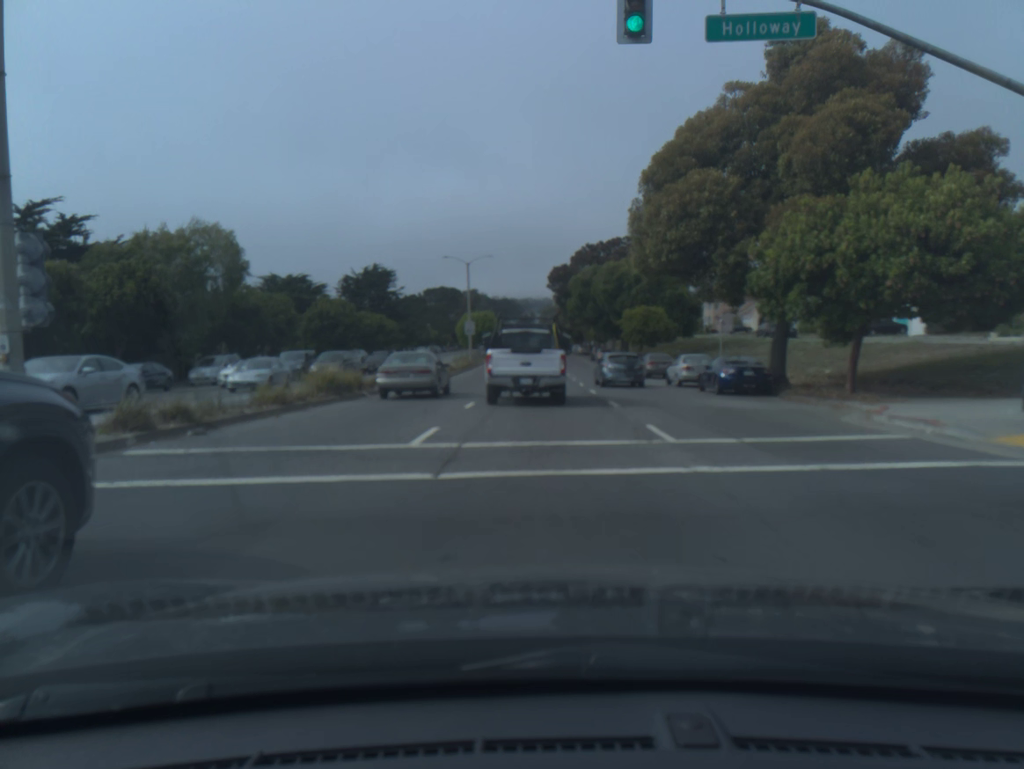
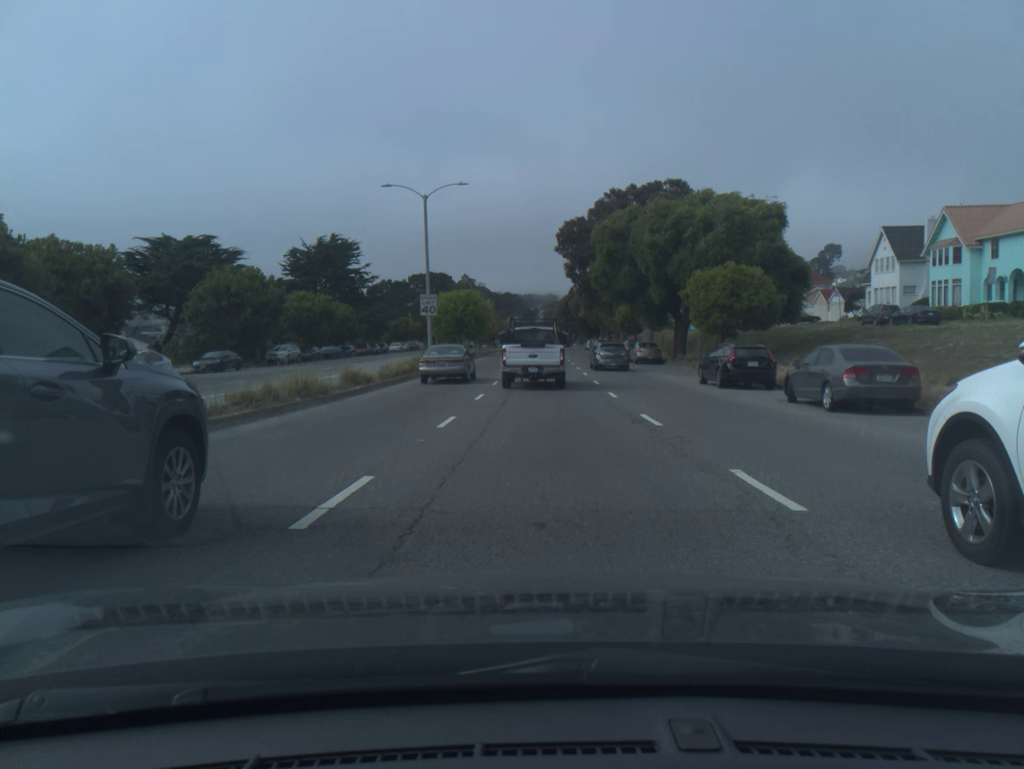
(-0.1, +27.4) m; 0°
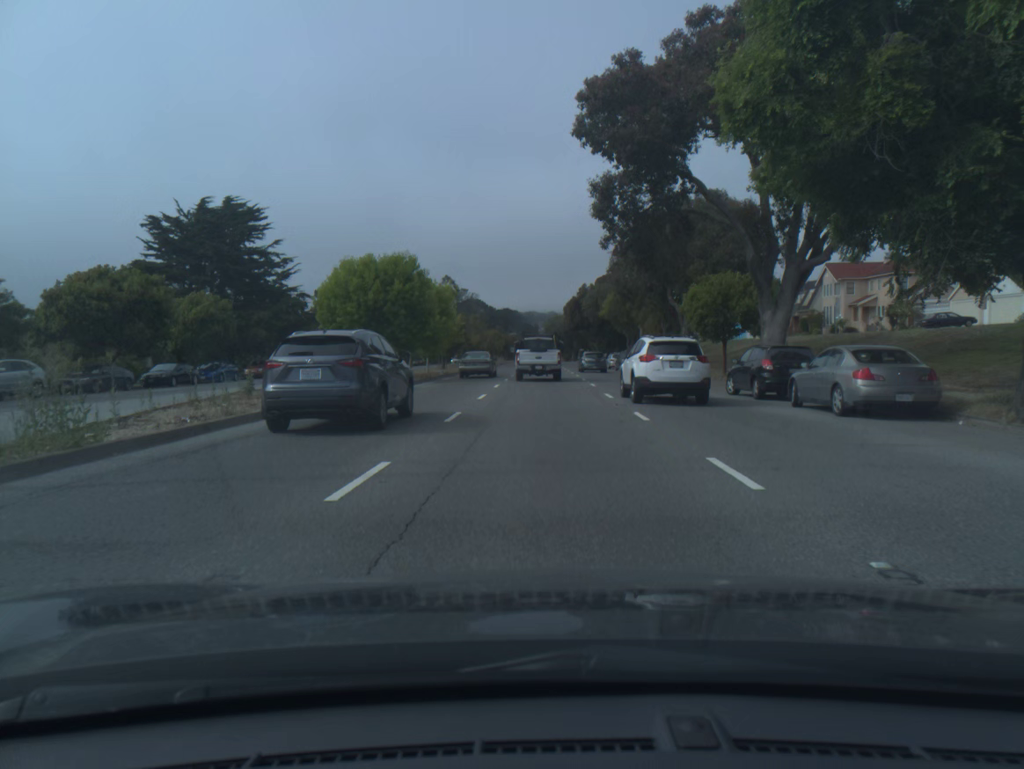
(+0.1, +35.4) m; 0°
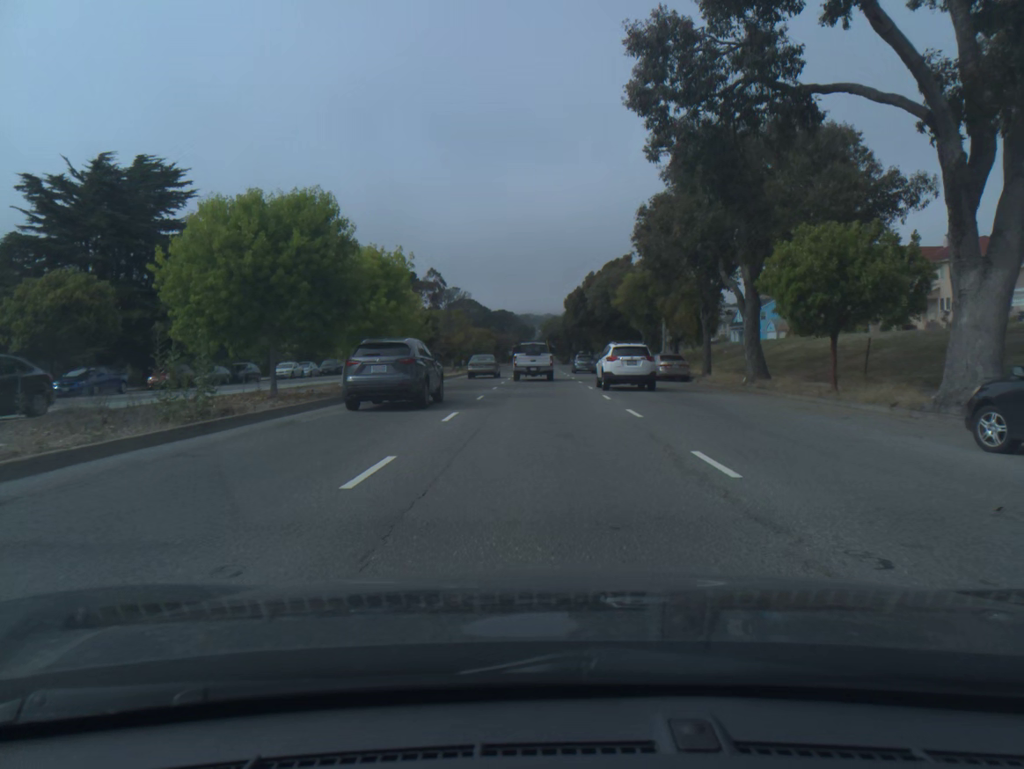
(0.0, +14.1) m; 0°
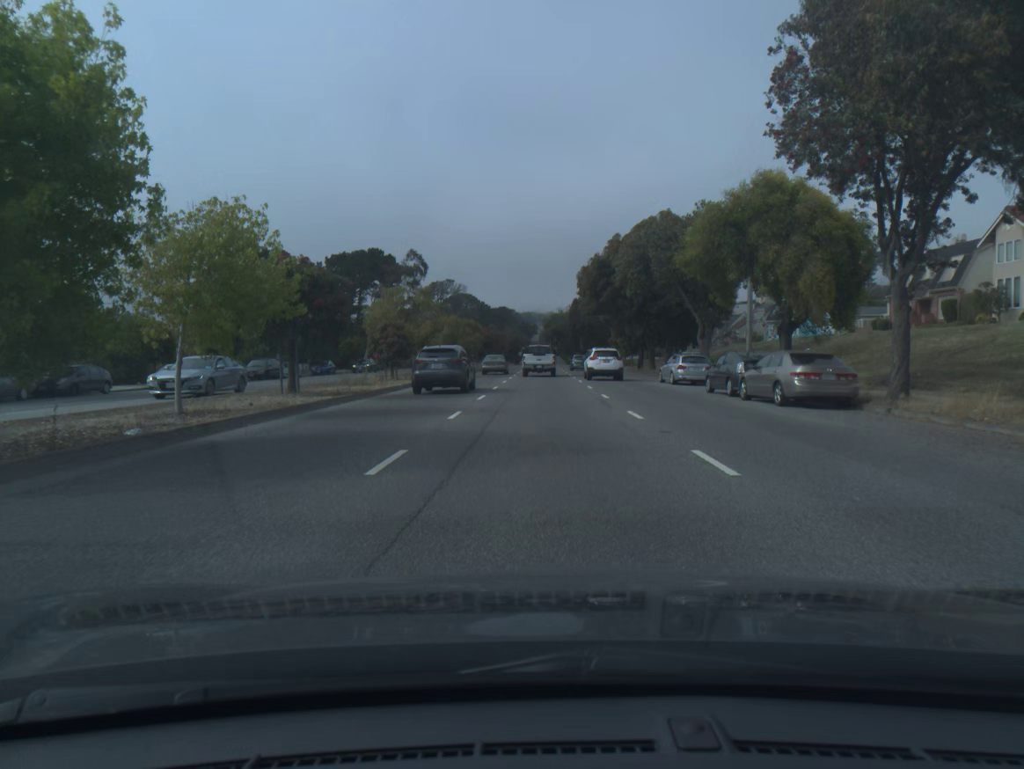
(0.0, +21.2) m; 0°
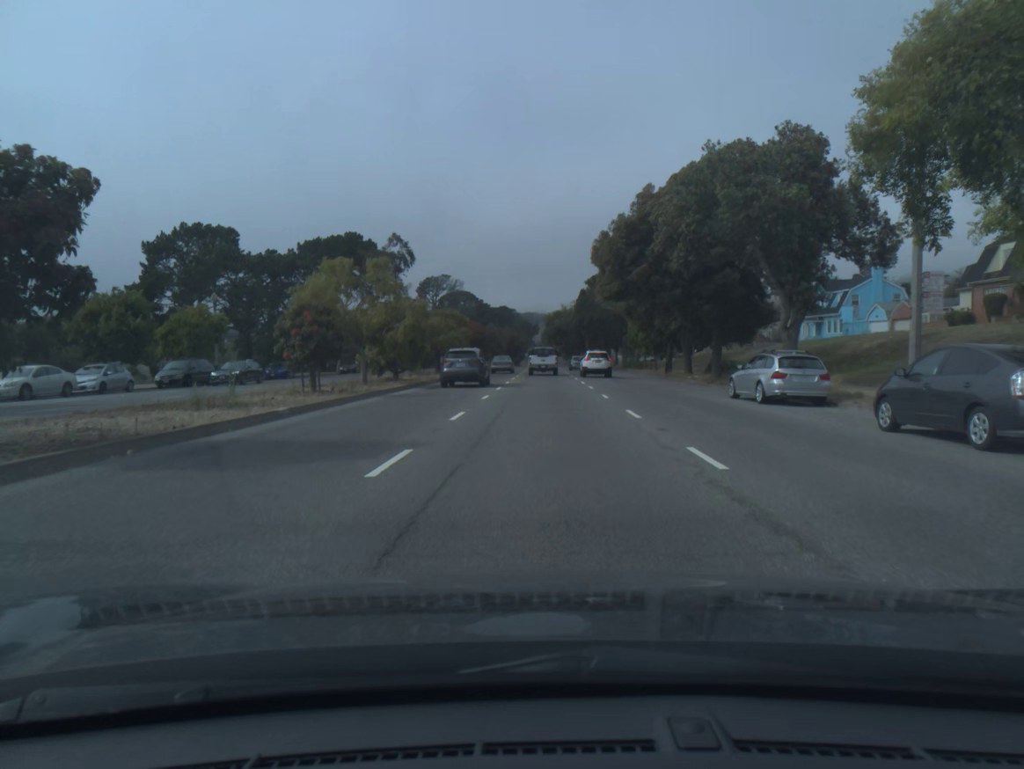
(0.0, +14.1) m; 0°
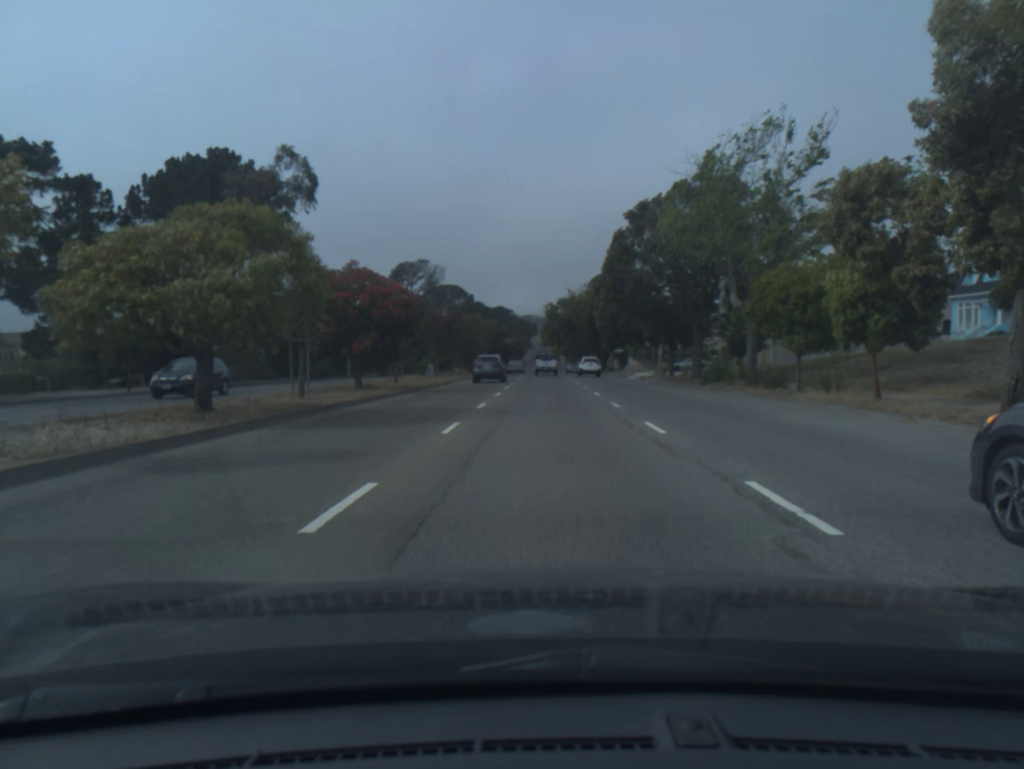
(+0.1, +38.6) m; 0°
